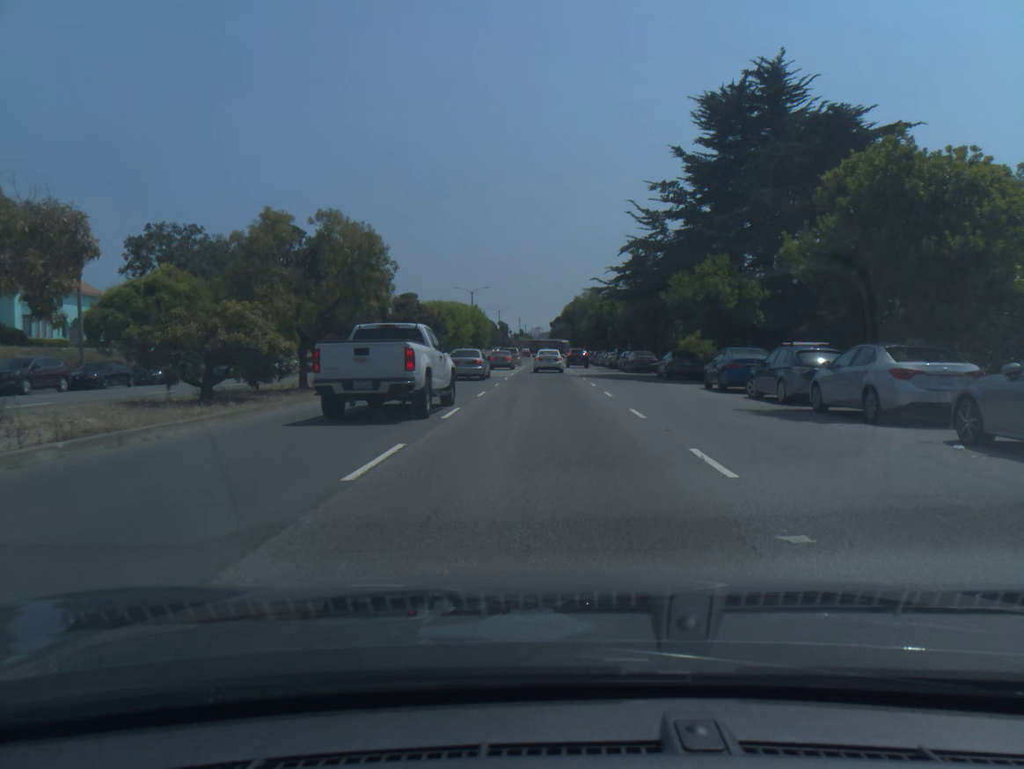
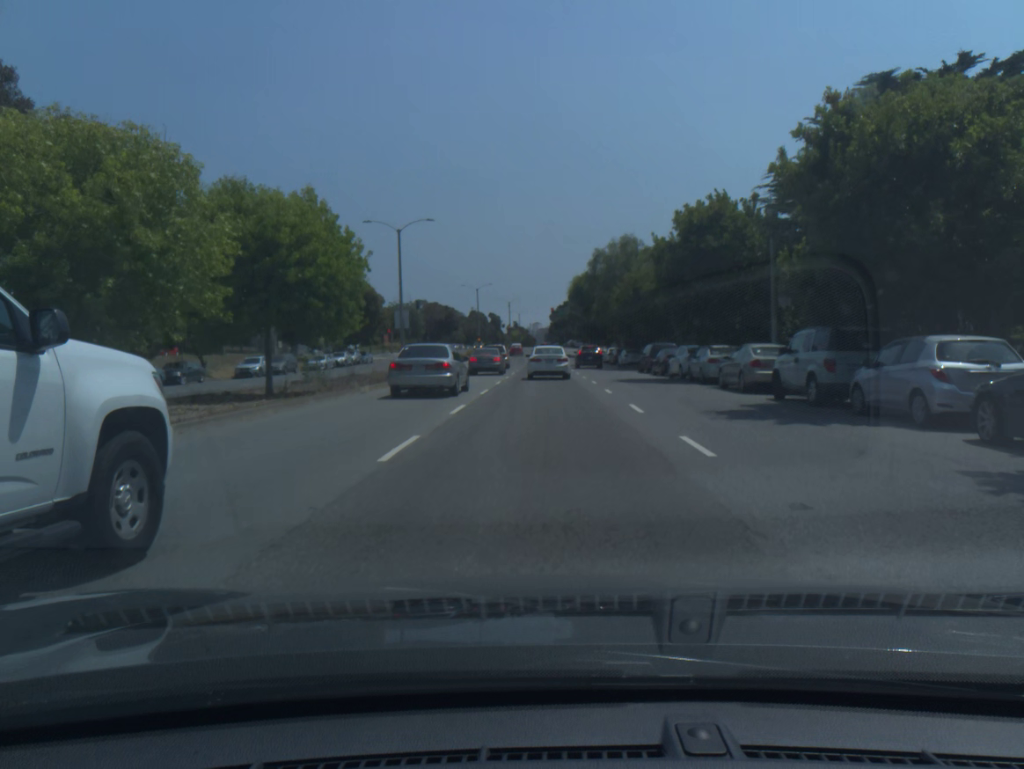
(0.0, +49.5) m; 0°
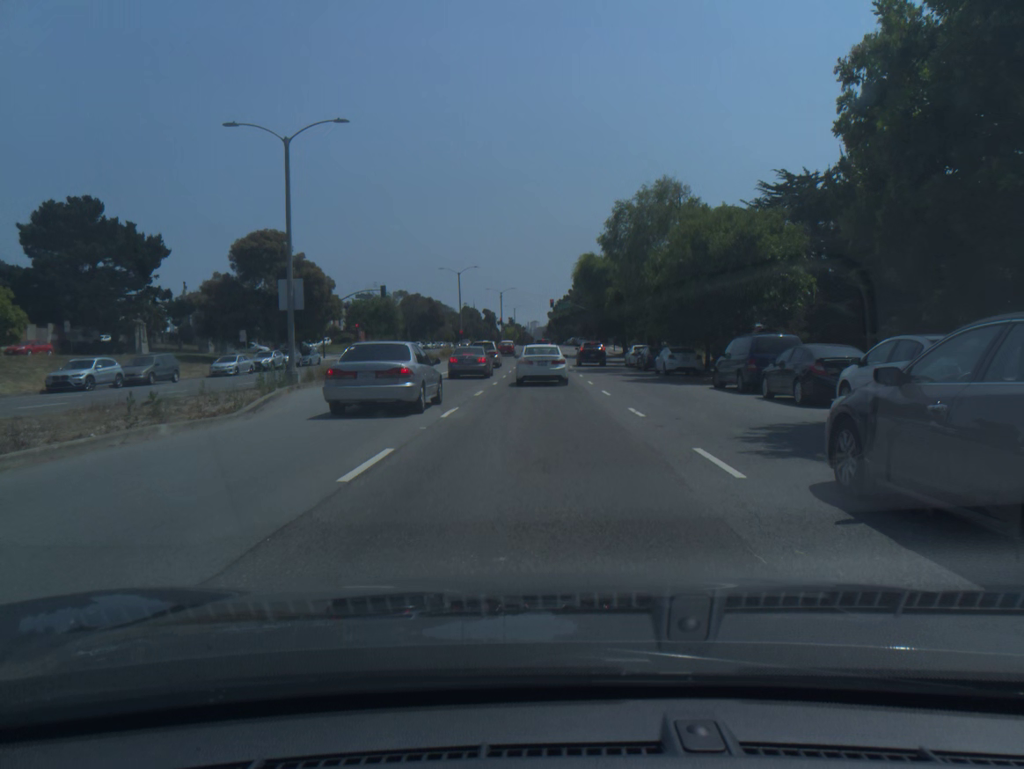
(0.0, +22.6) m; 0°
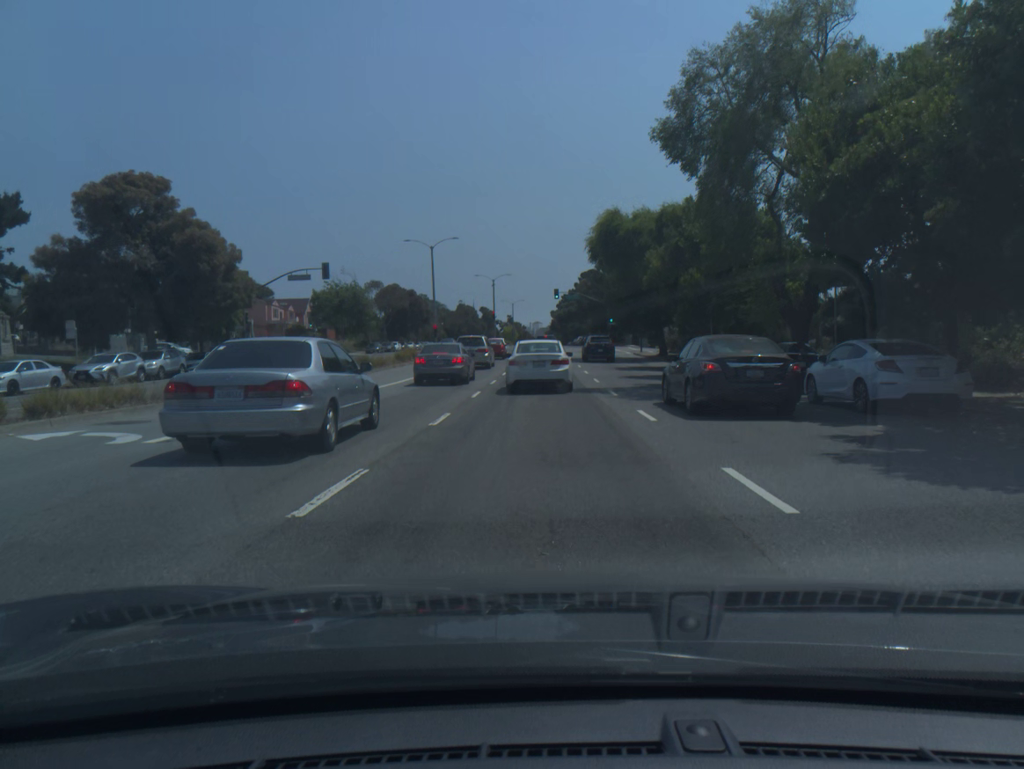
(0.0, +23.7) m; 0°
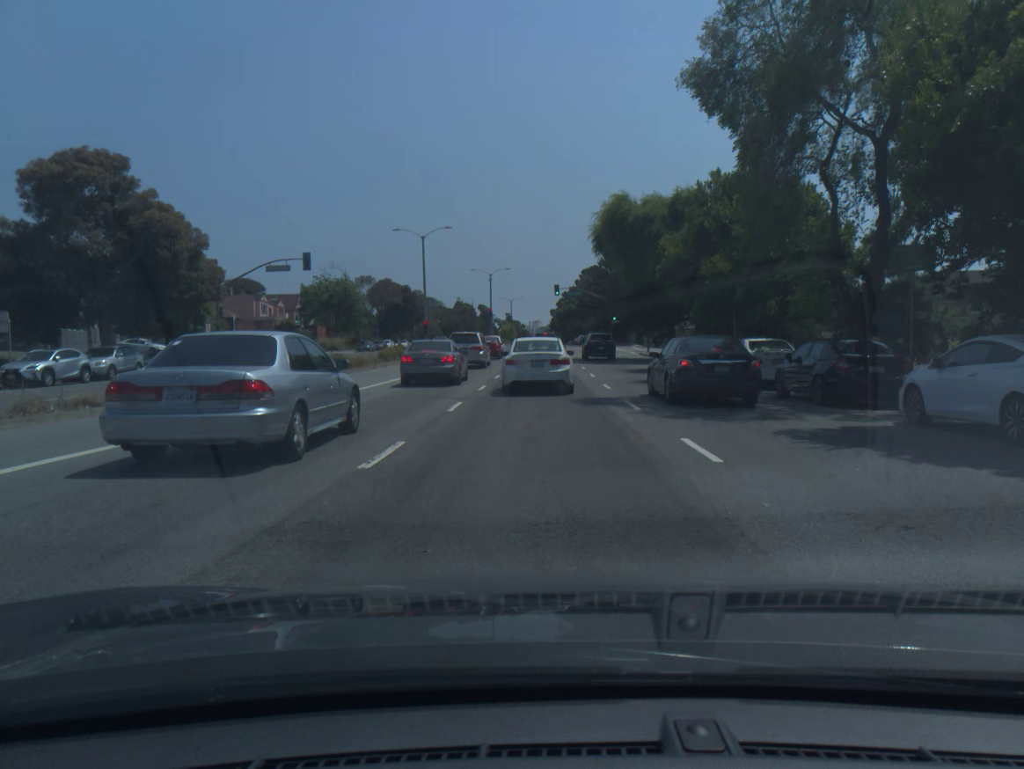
(0.0, +4.9) m; 0°
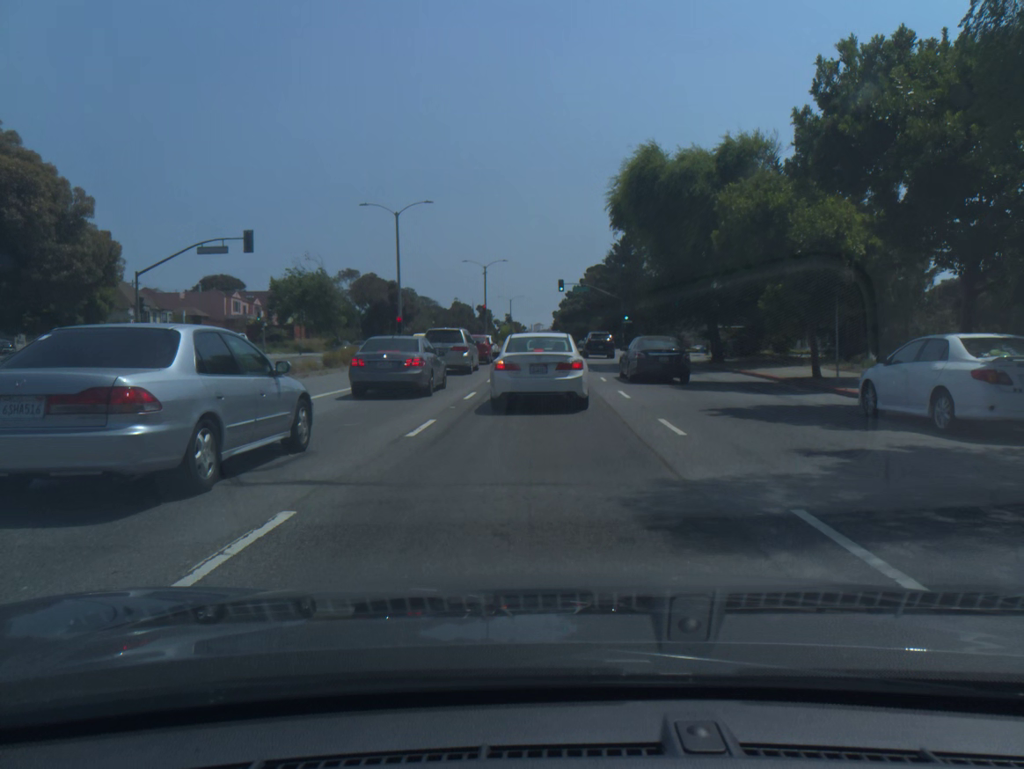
(0.0, +11.9) m; 0°
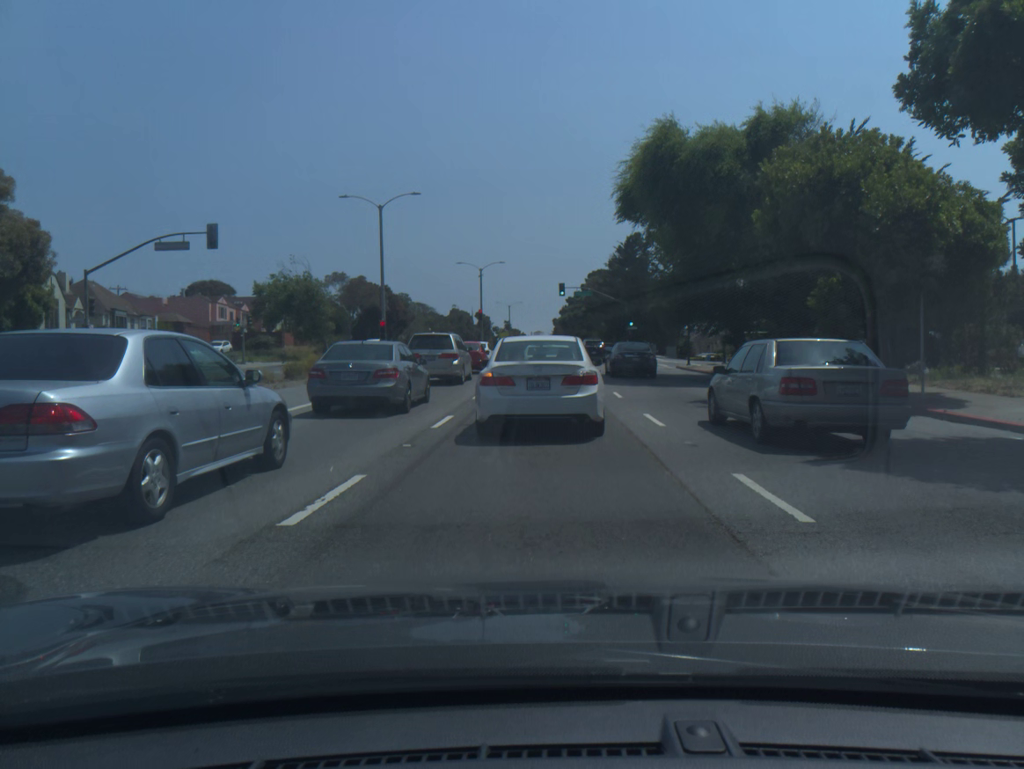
(0.0, +5.2) m; 0°
